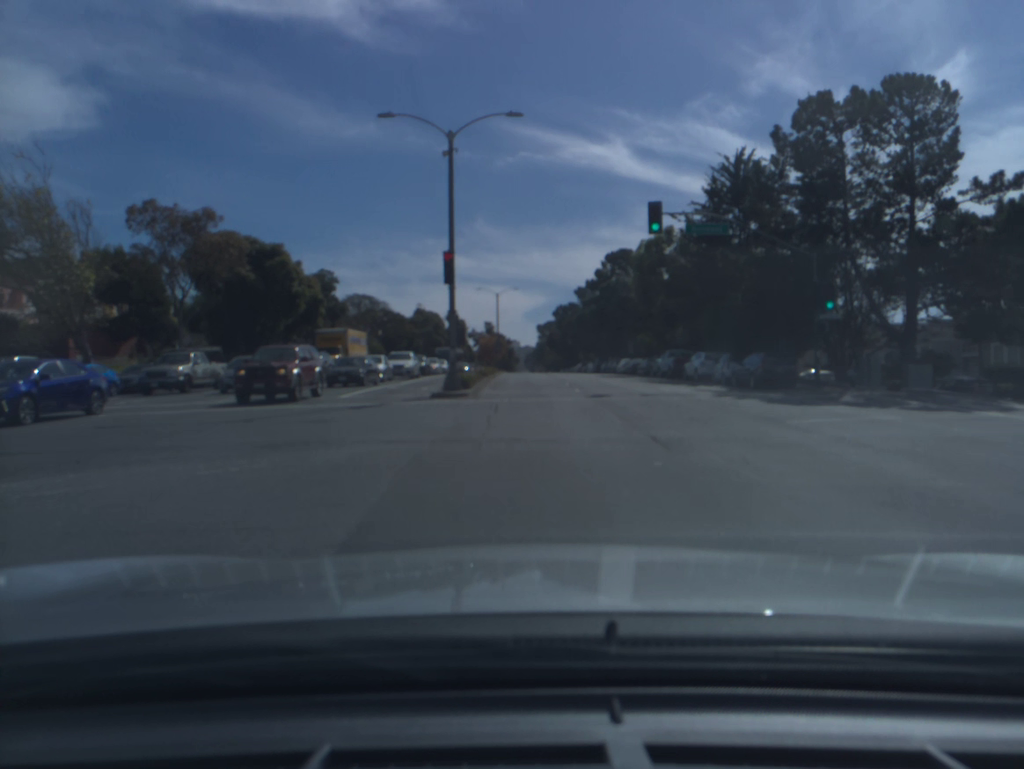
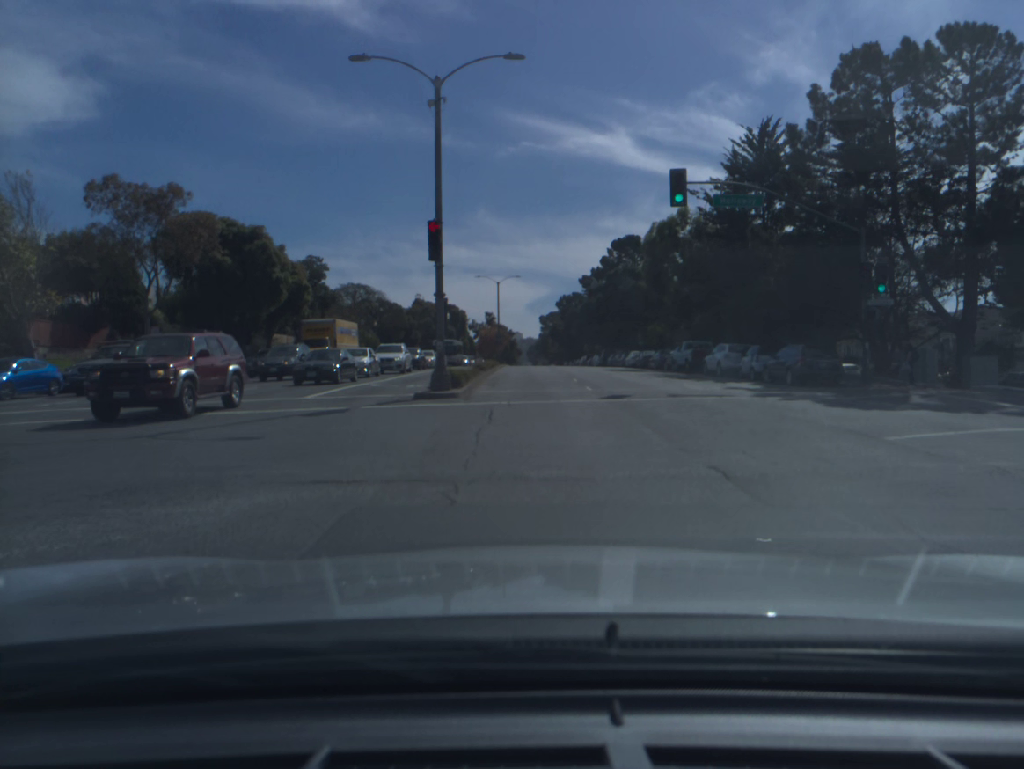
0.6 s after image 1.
(0.0, +4.1) m; 0°
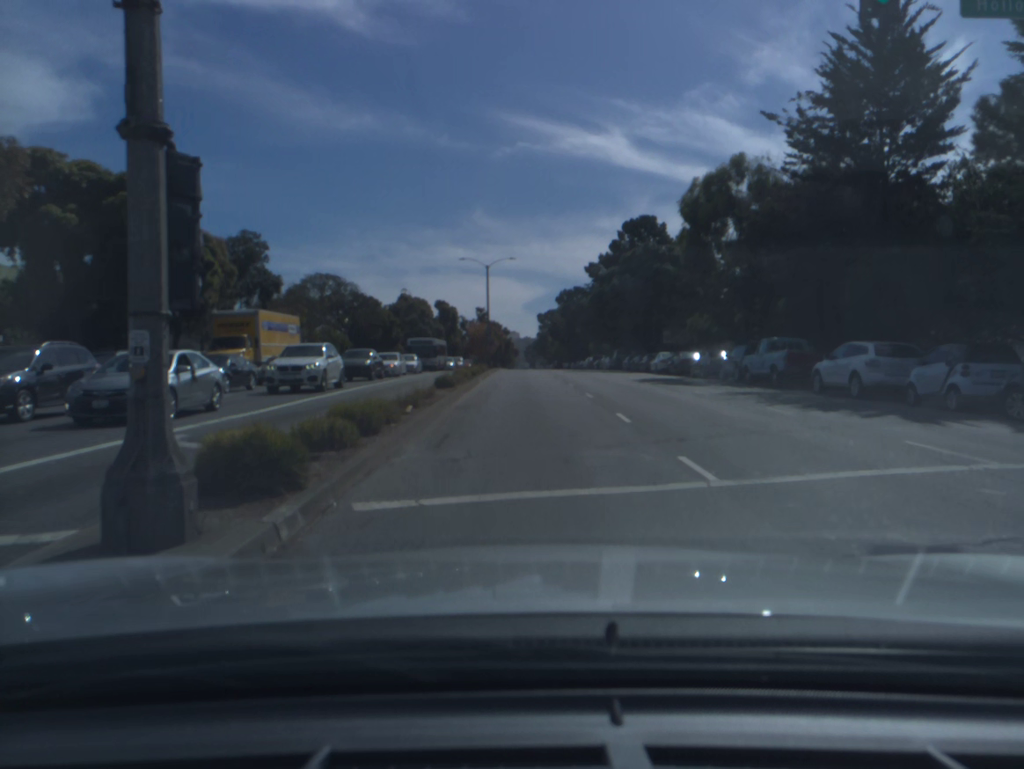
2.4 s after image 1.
(-0.1, +16.2) m; 0°
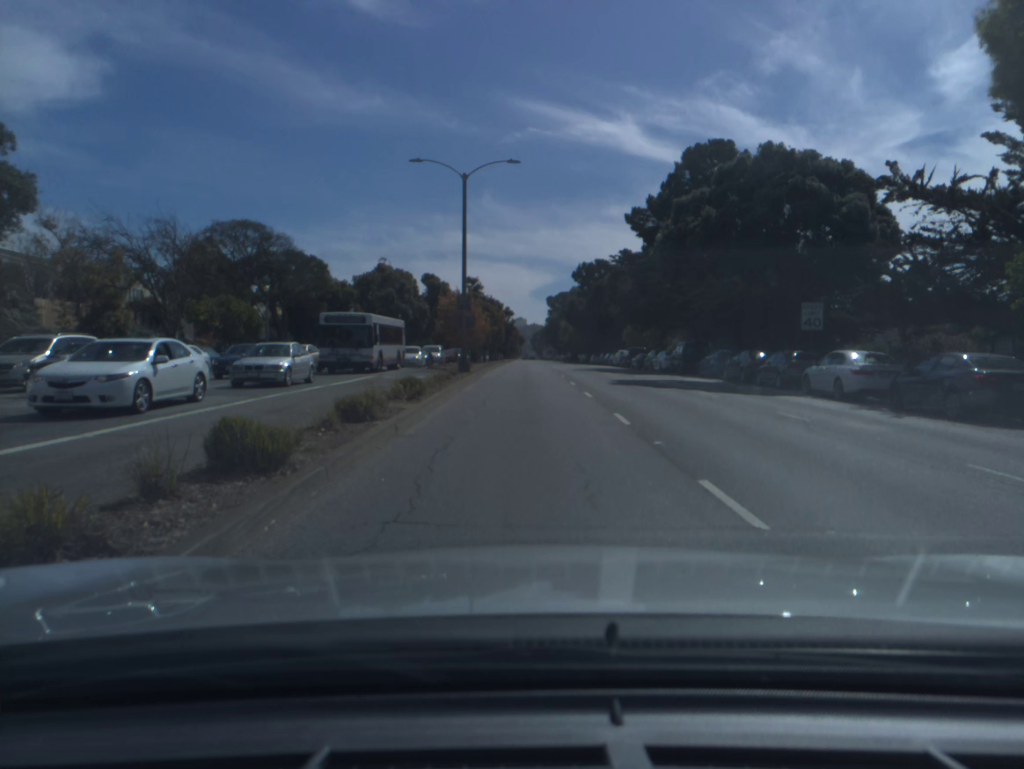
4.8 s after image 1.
(-0.2, +29.9) m; -1°
